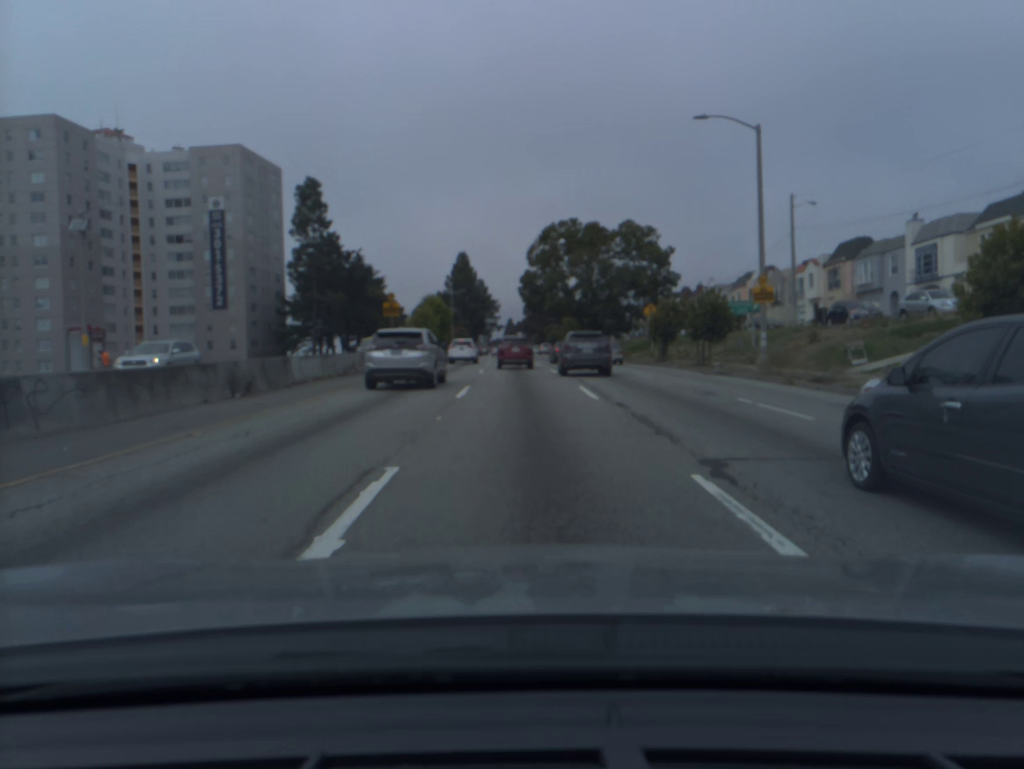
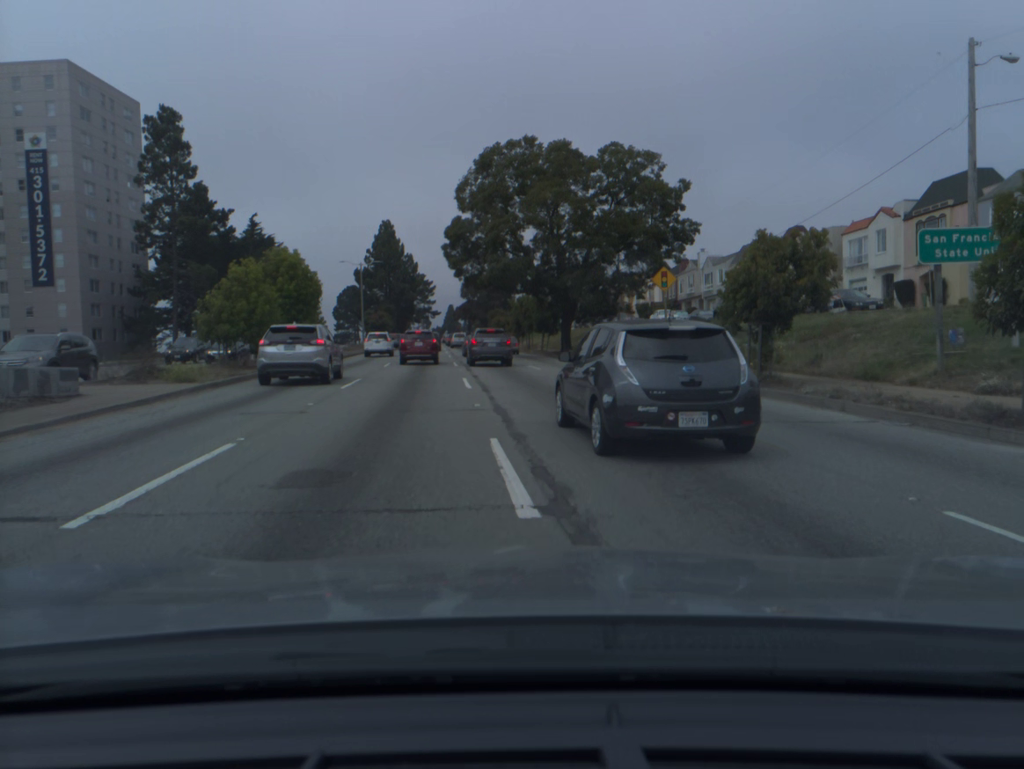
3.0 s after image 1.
(+0.9, +26.9) m; +4°
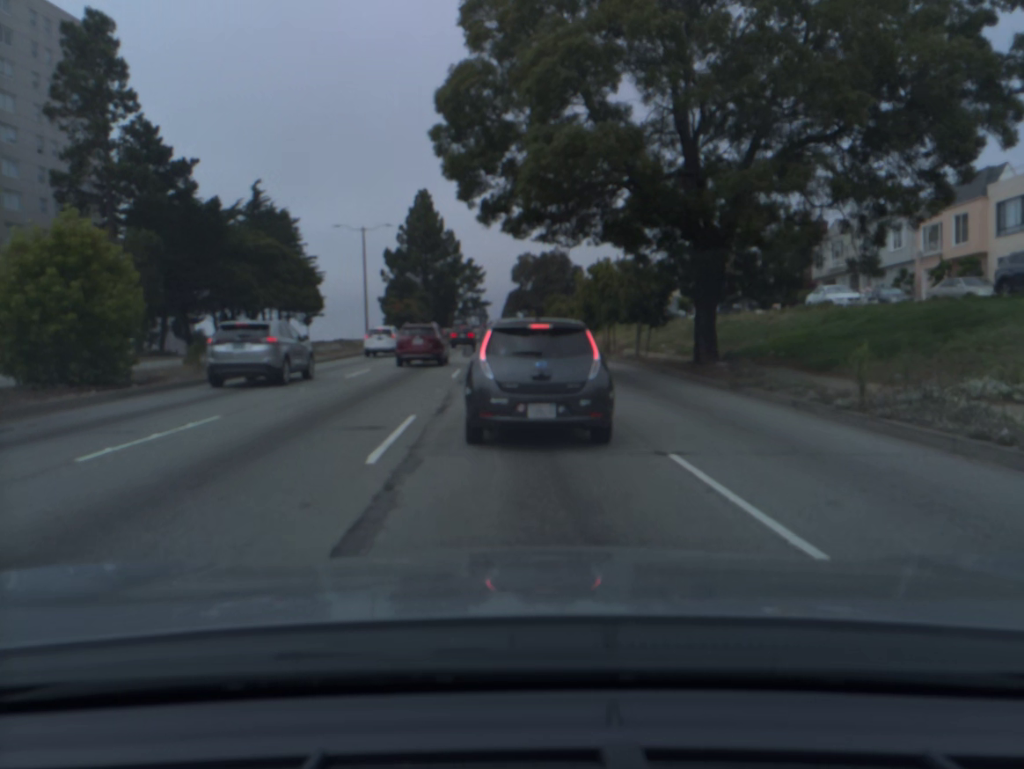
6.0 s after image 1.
(-0.7, +27.1) m; -5°
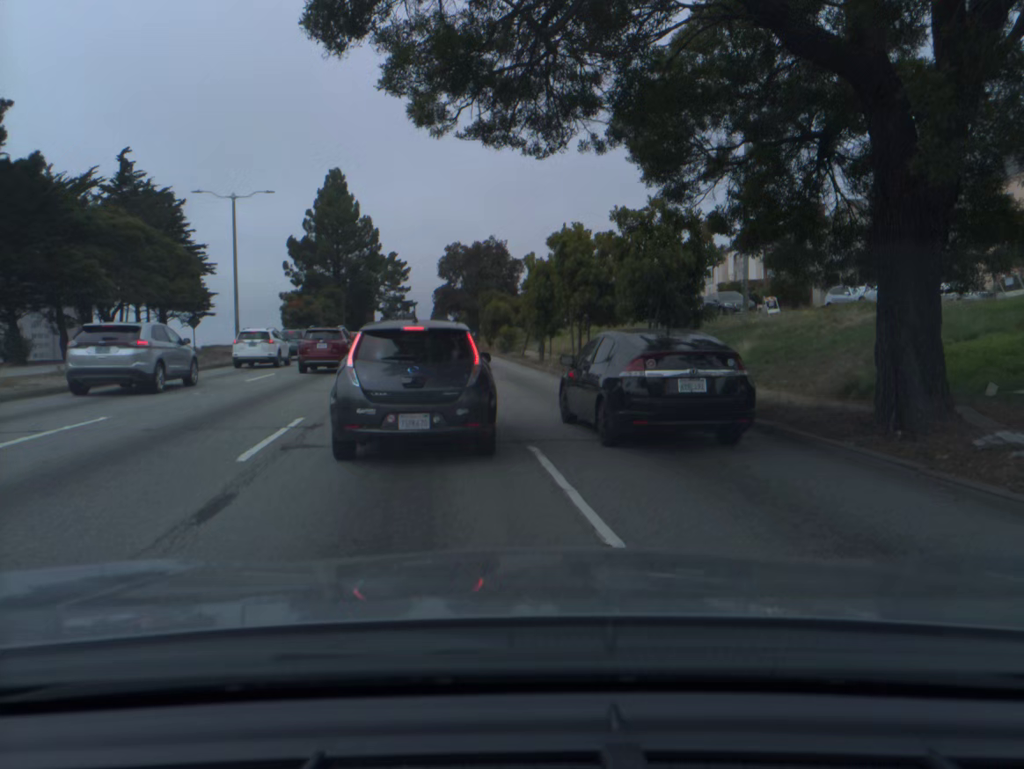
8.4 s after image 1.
(+0.3, +14.3) m; +7°
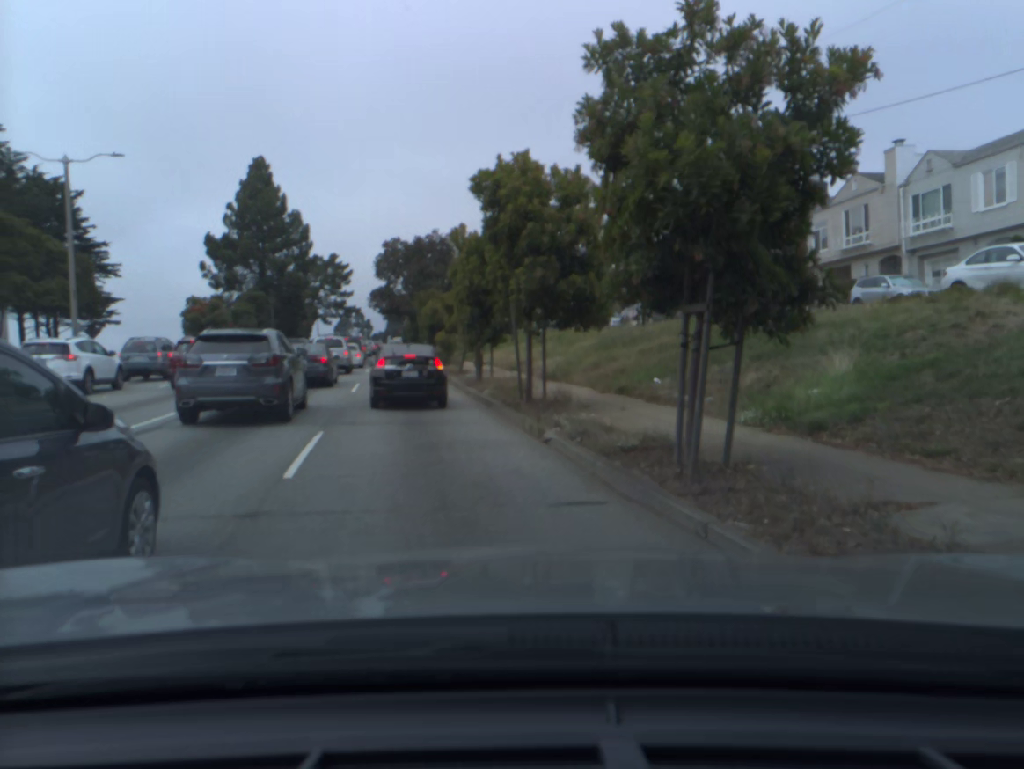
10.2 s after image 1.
(+0.6, +10.9) m; -1°
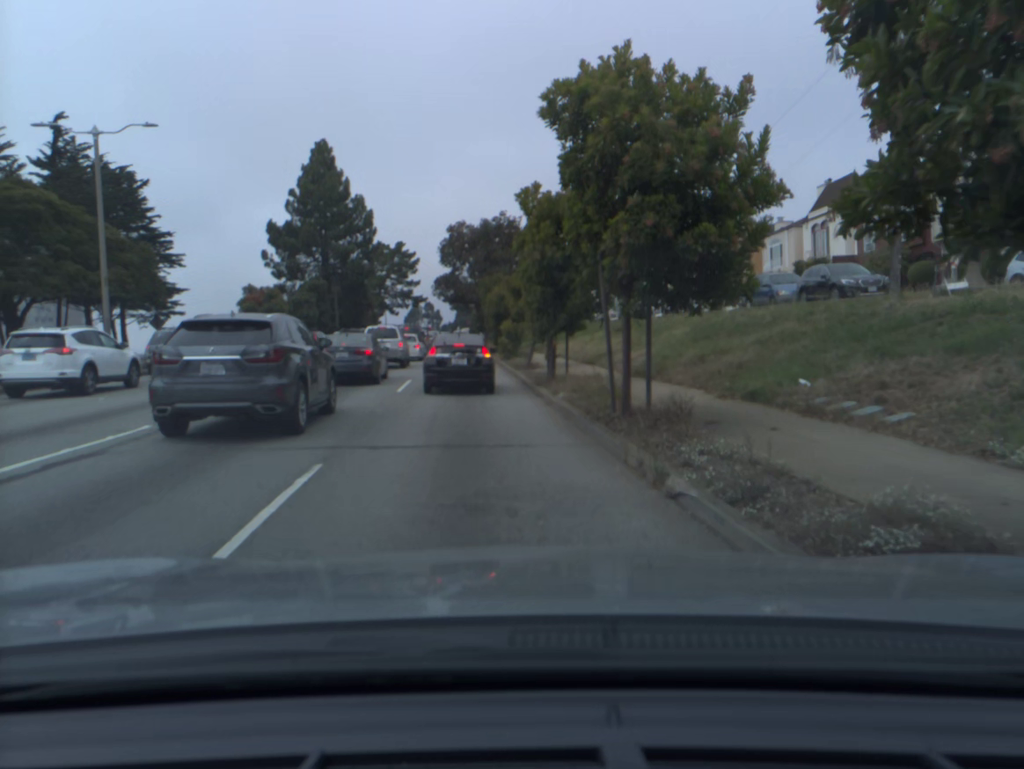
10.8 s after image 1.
(-0.2, +4.4) m; -5°
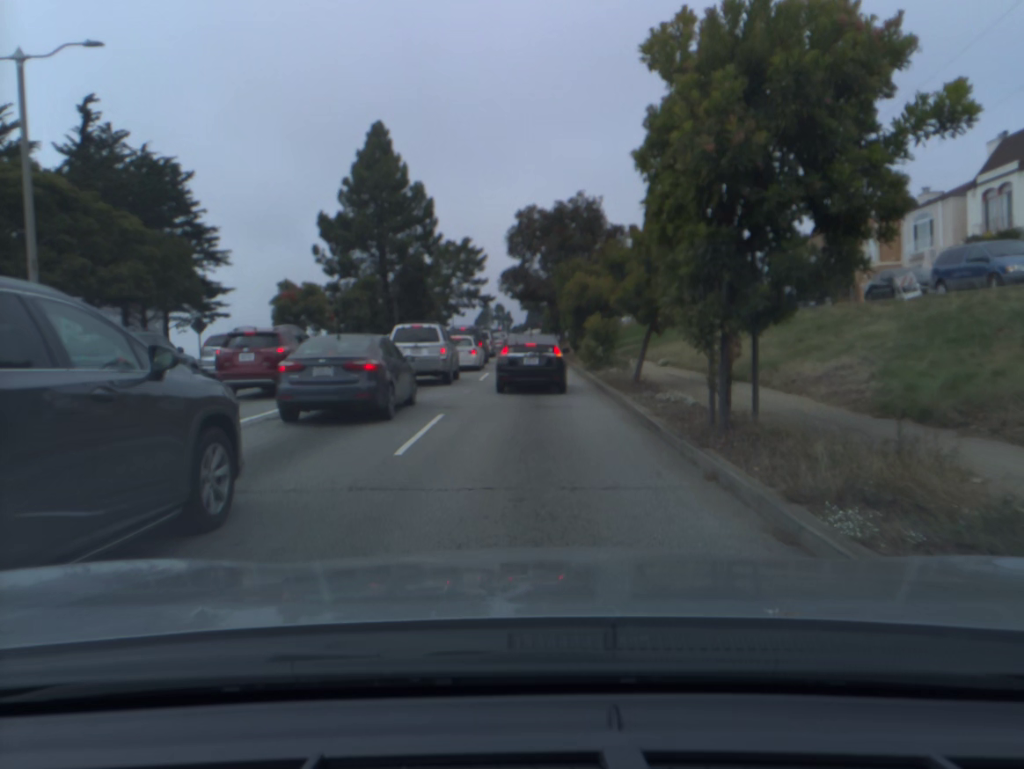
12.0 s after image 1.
(-0.5, +10.0) m; -4°
